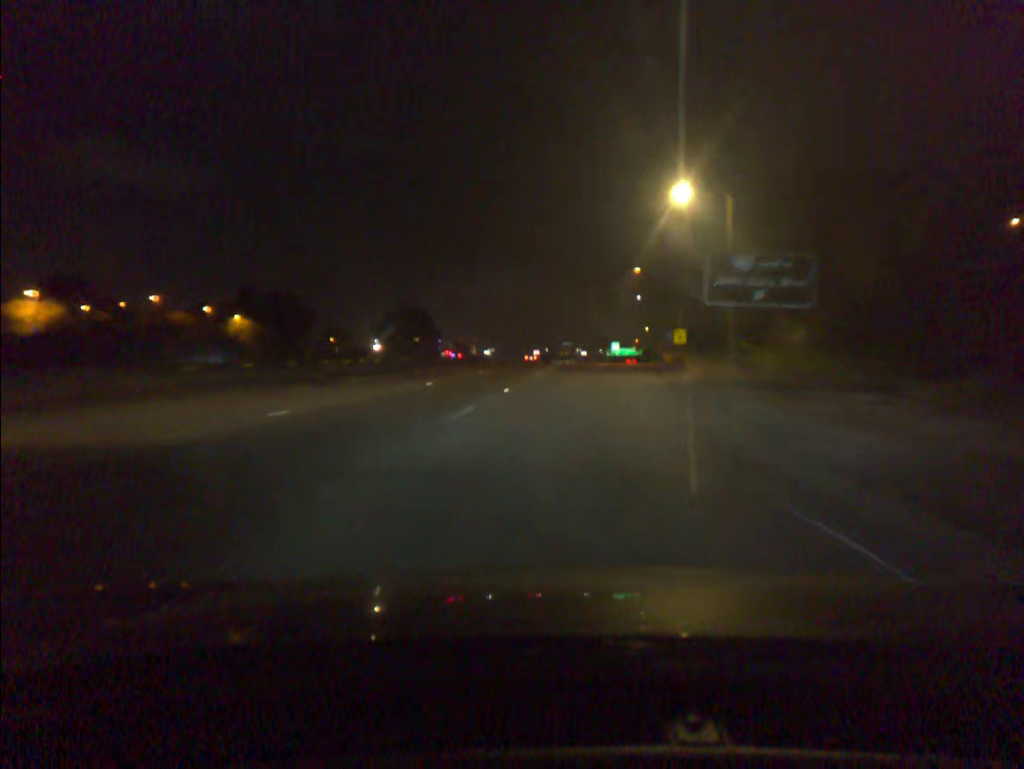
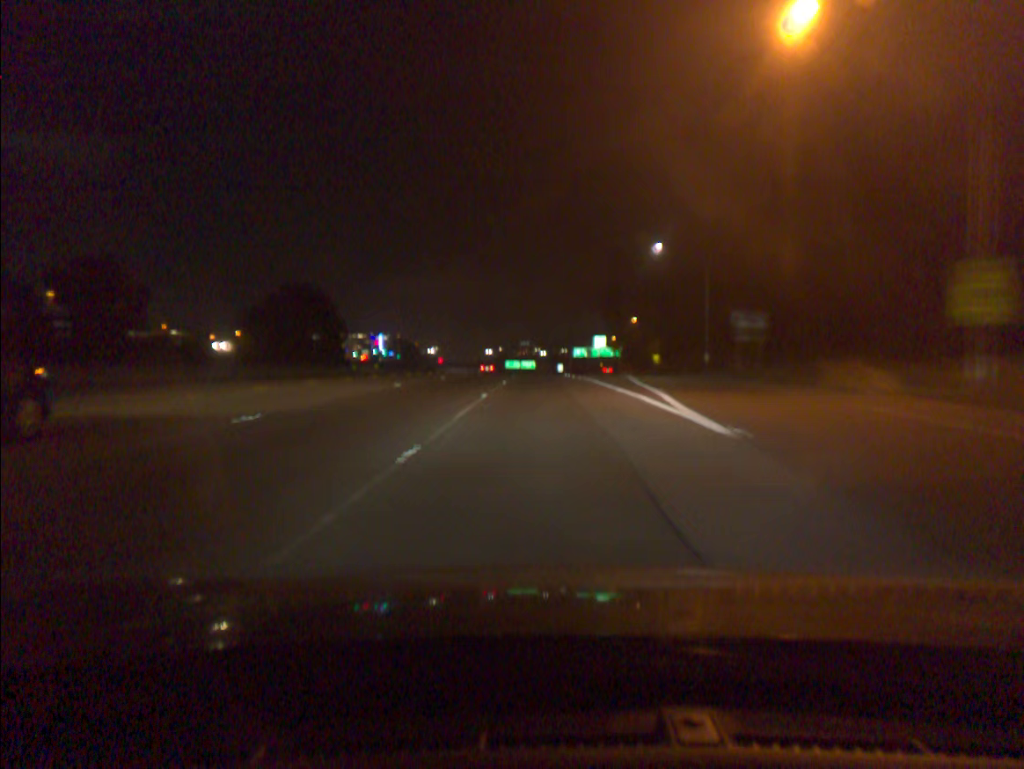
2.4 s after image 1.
(+2.4, +61.5) m; +3°
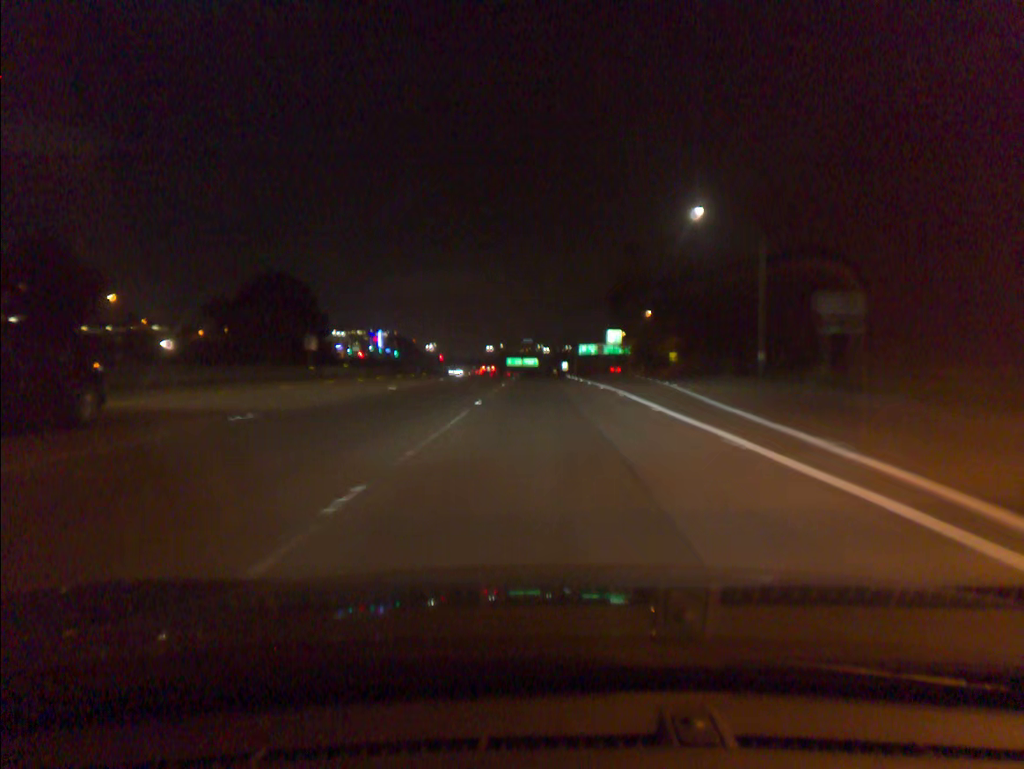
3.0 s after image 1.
(0.0, +15.5) m; 0°
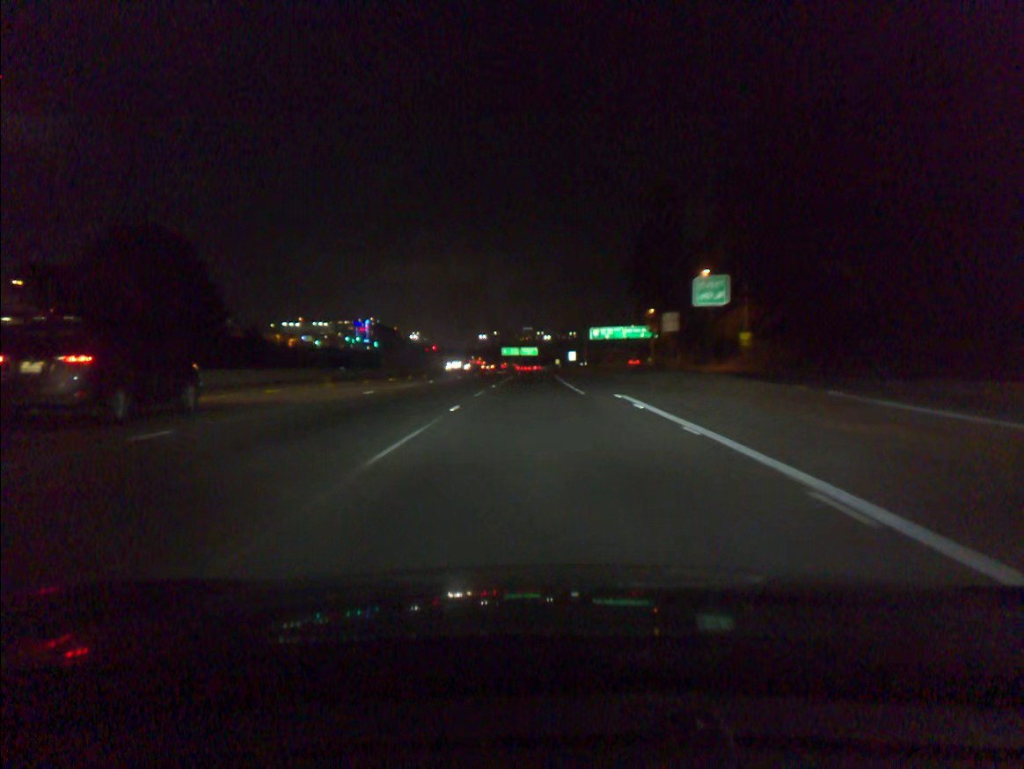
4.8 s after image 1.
(-0.1, +46.8) m; 0°
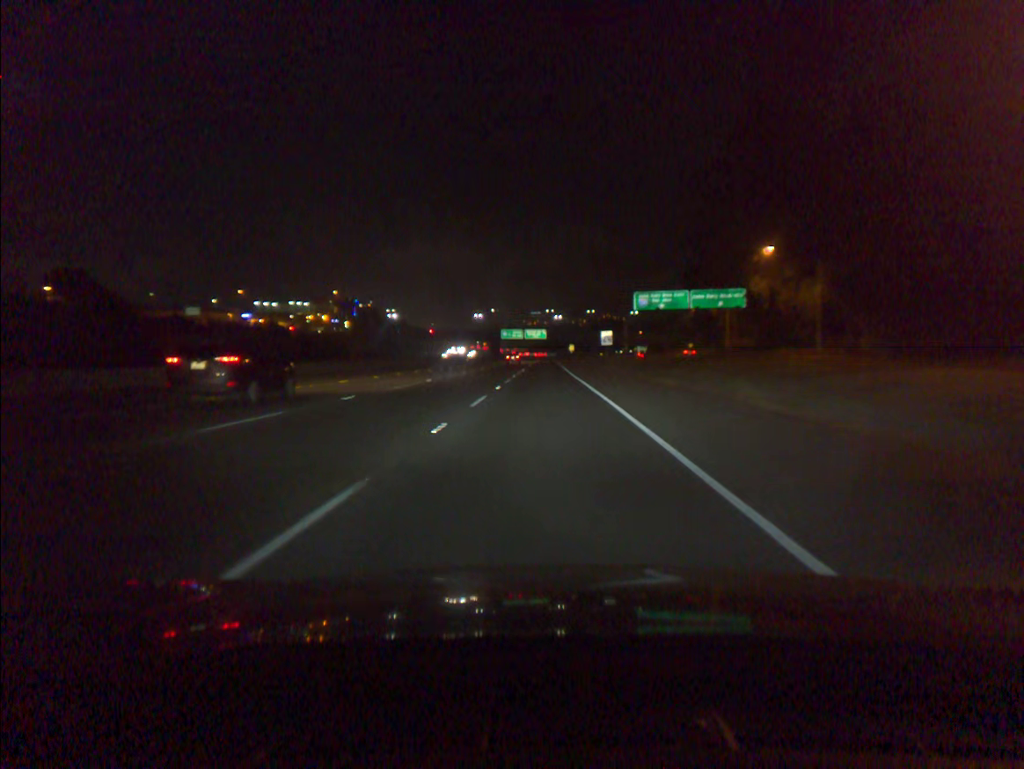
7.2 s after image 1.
(-0.7, +63.6) m; -1°
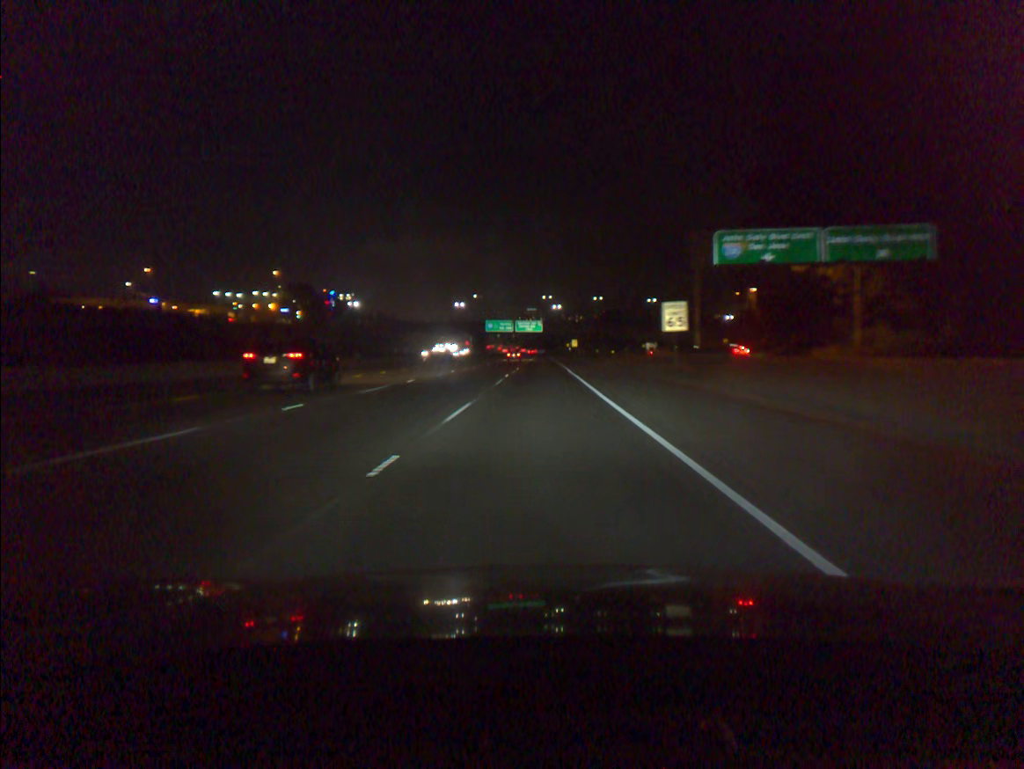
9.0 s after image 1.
(0.0, +48.6) m; 0°
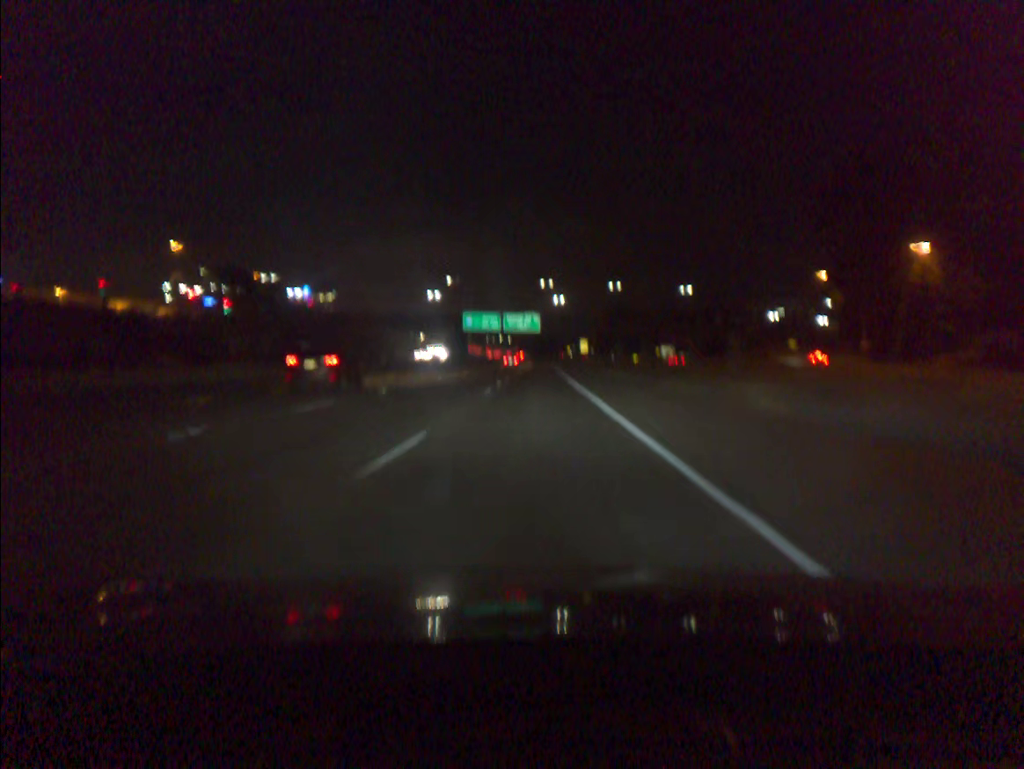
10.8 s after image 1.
(+0.1, +49.9) m; 0°
